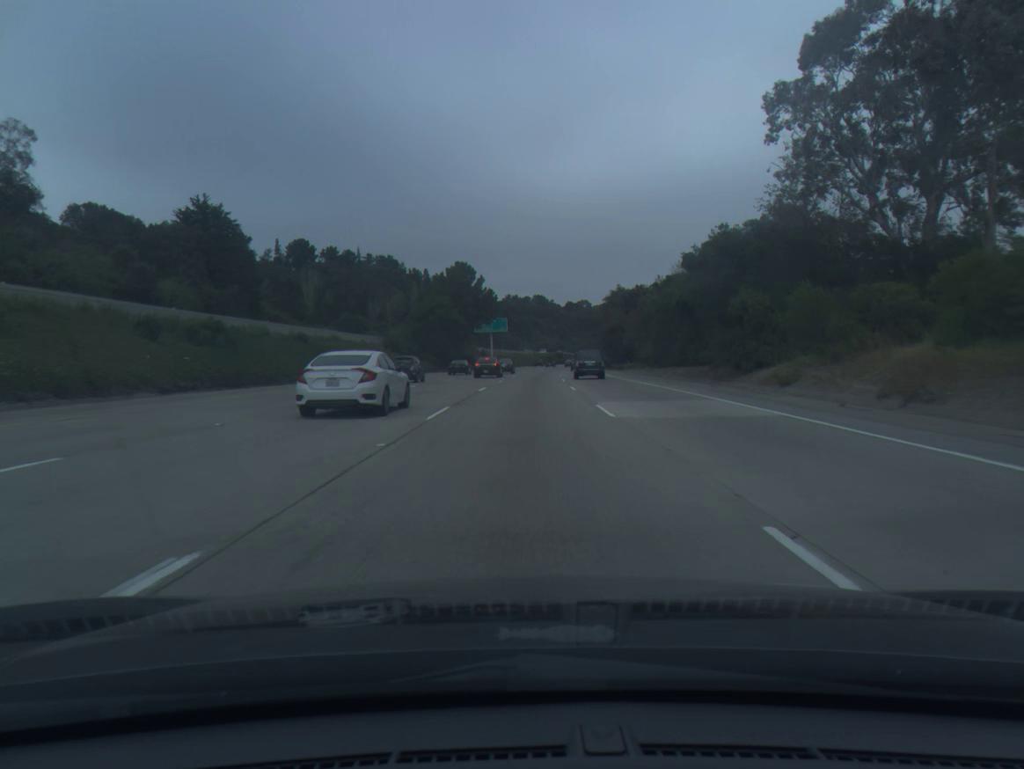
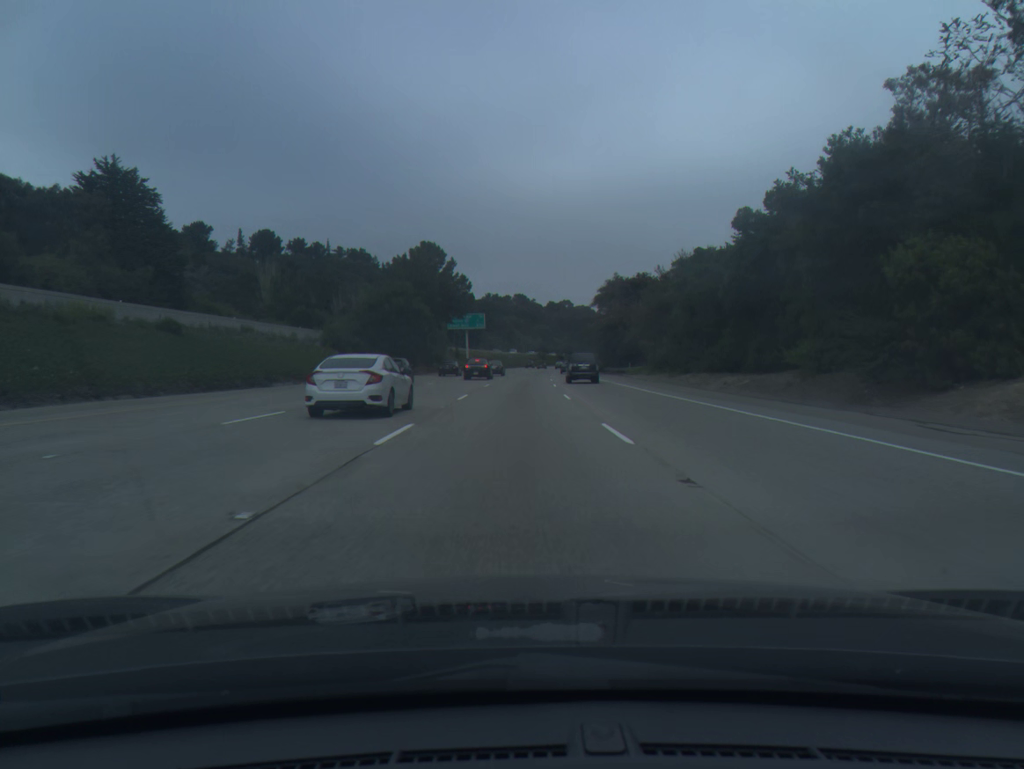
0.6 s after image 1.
(+0.2, +19.0) m; +1°
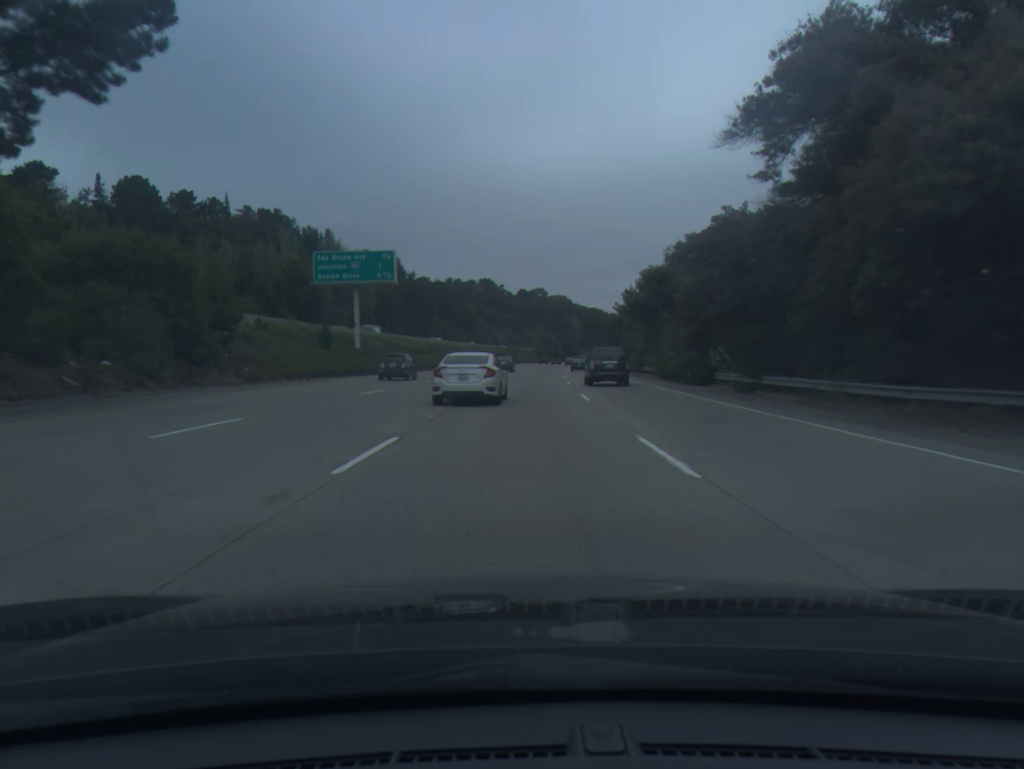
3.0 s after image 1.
(+1.4, +76.5) m; +2°
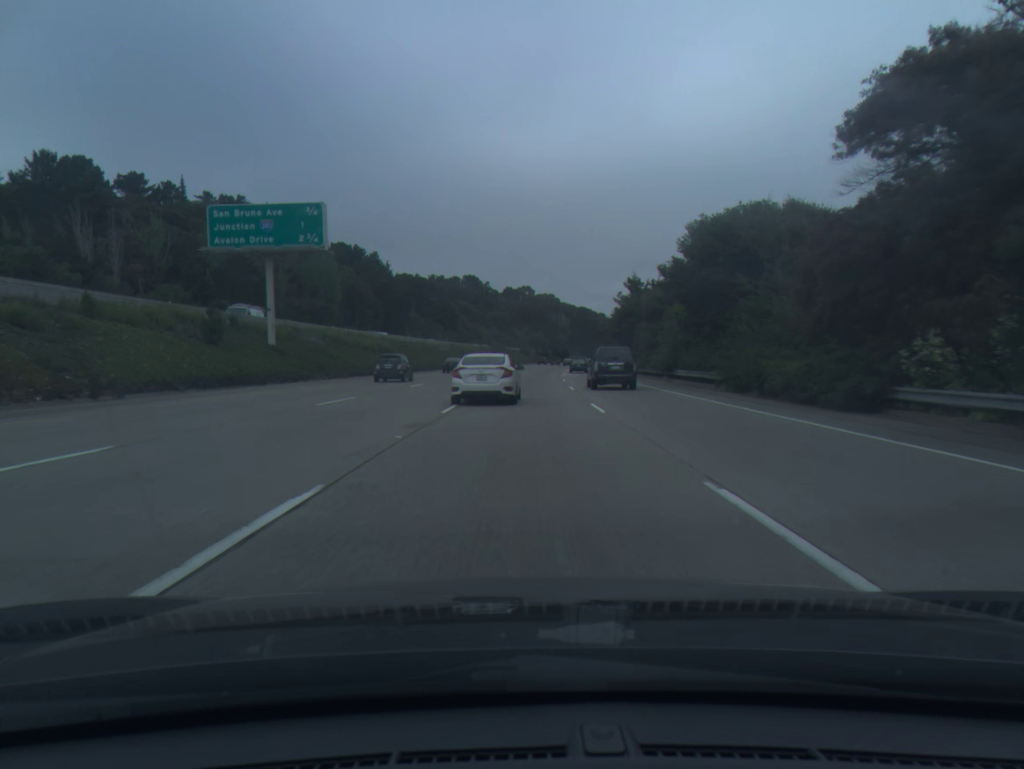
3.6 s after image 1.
(+0.2, +19.4) m; +1°
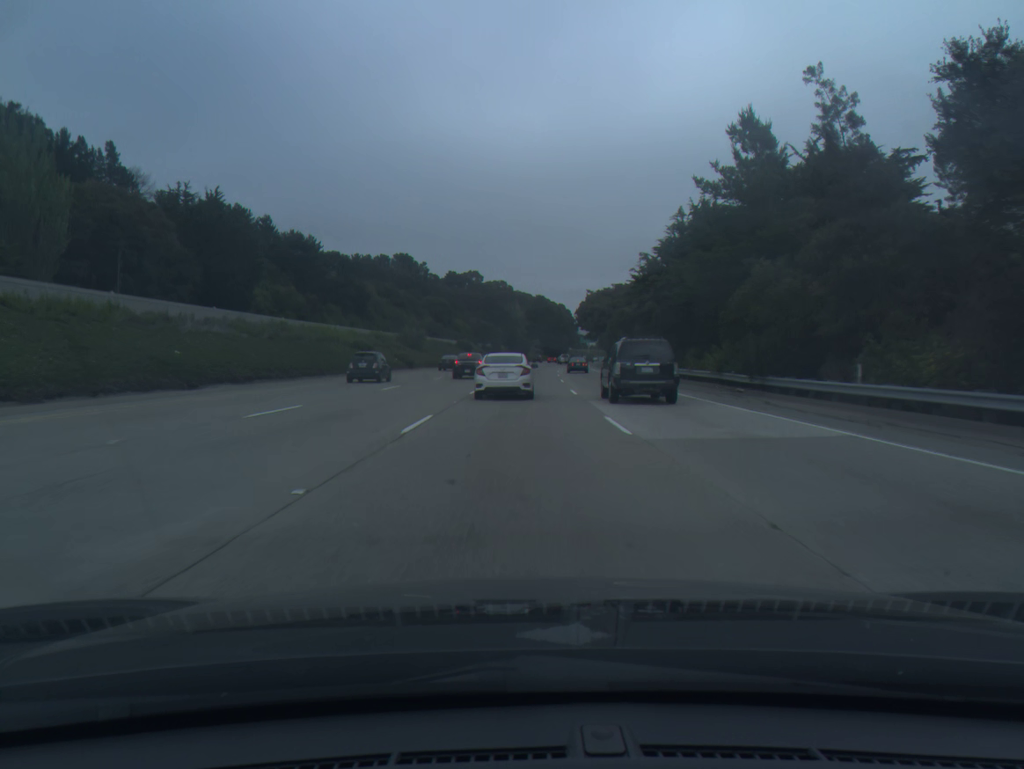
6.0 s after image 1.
(+2.6, +77.4) m; +4°
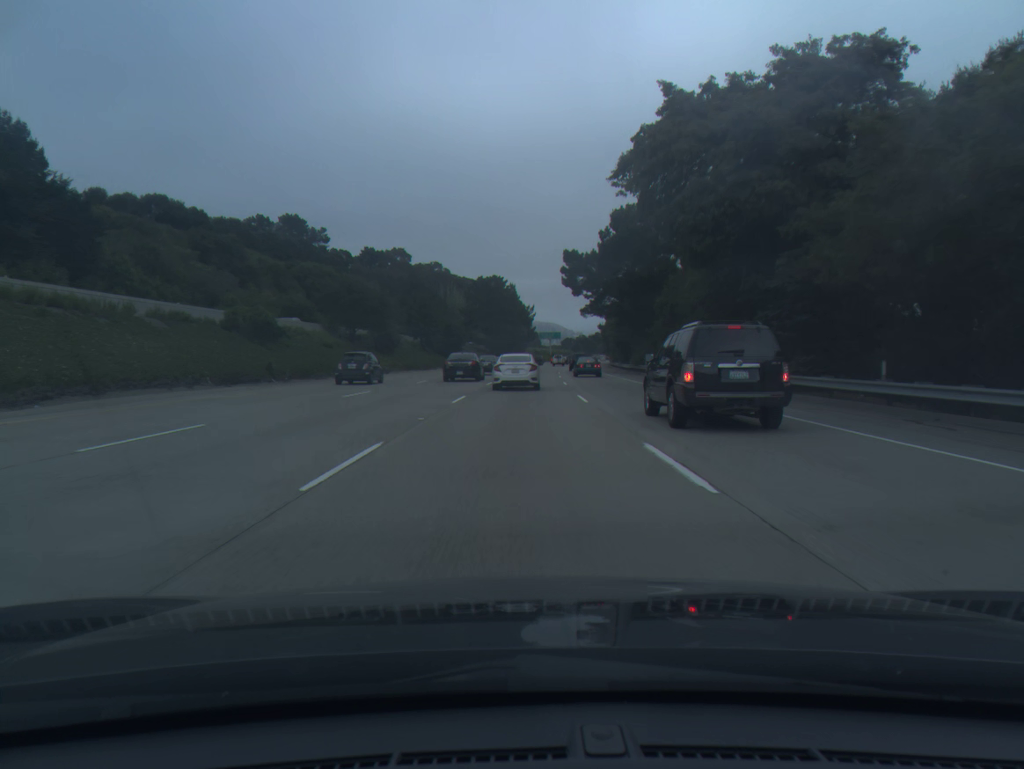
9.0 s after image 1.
(+3.1, +93.4) m; +4°
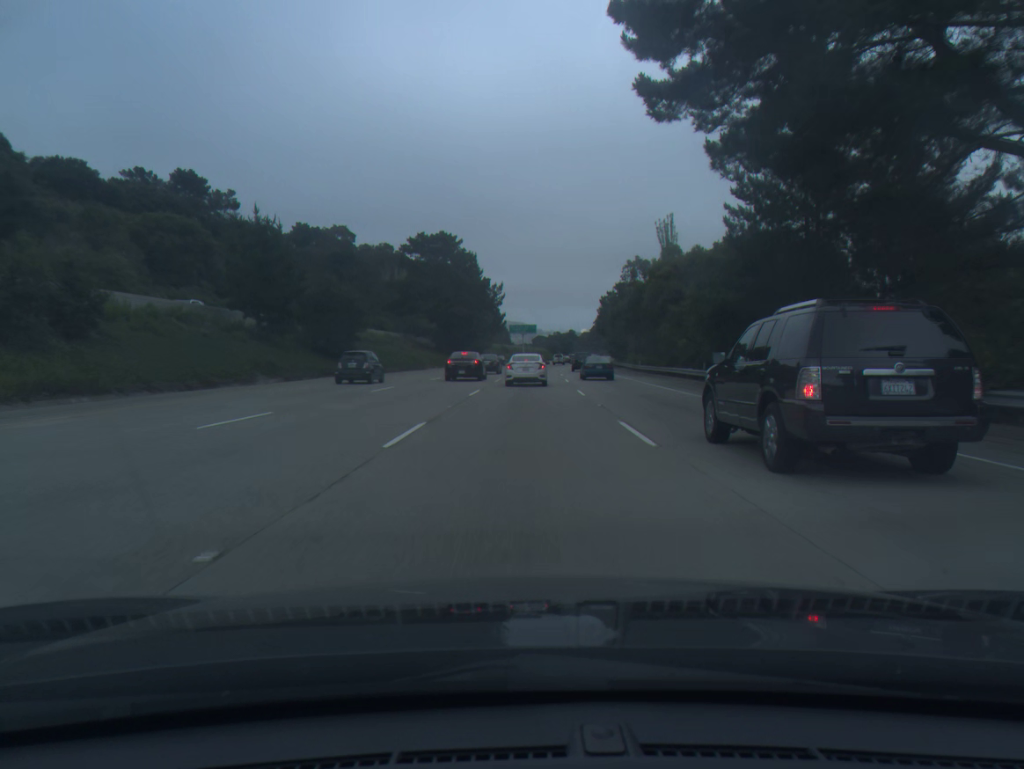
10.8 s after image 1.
(+1.0, +54.9) m; +2°
